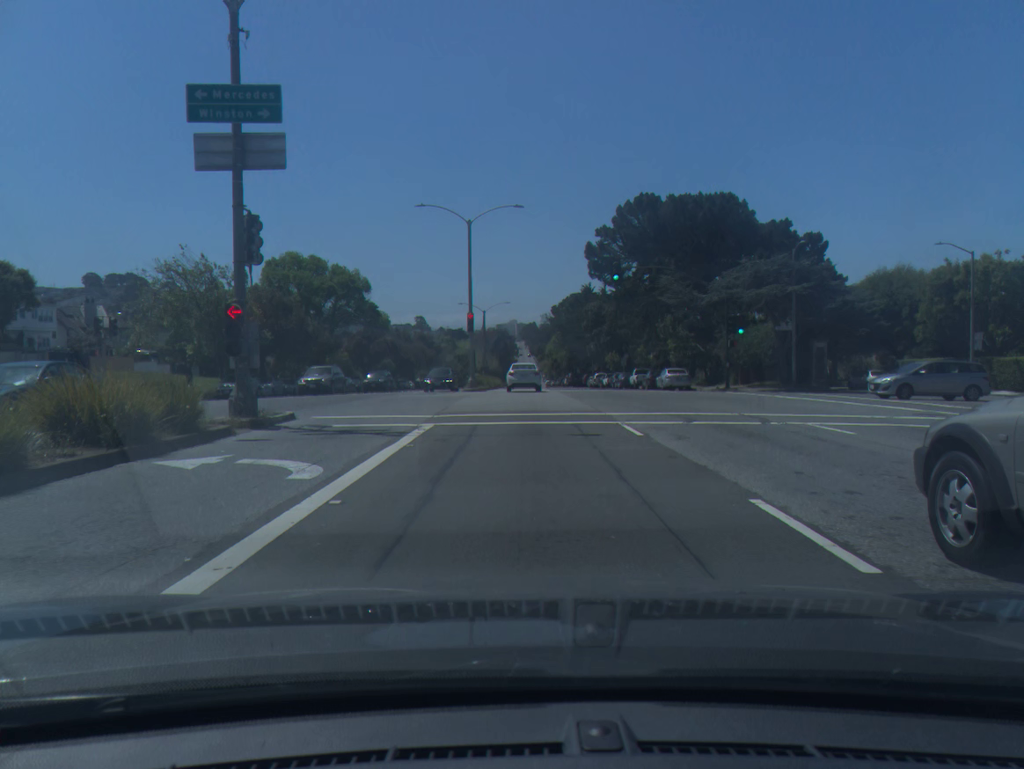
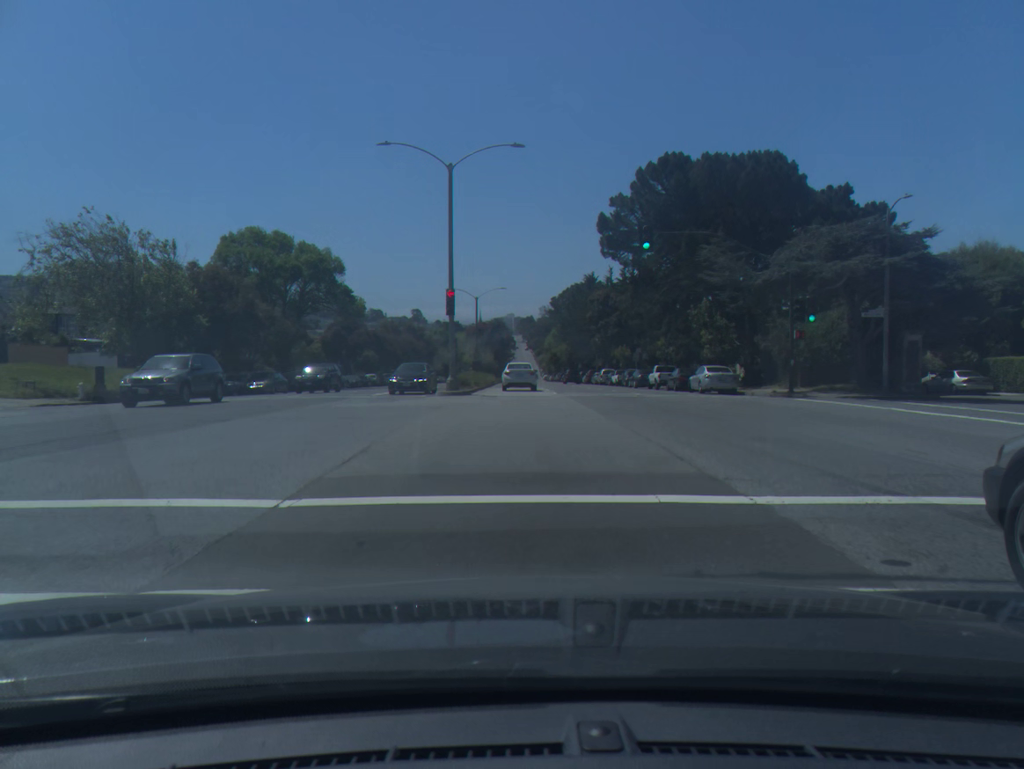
(0.0, +11.5) m; 0°
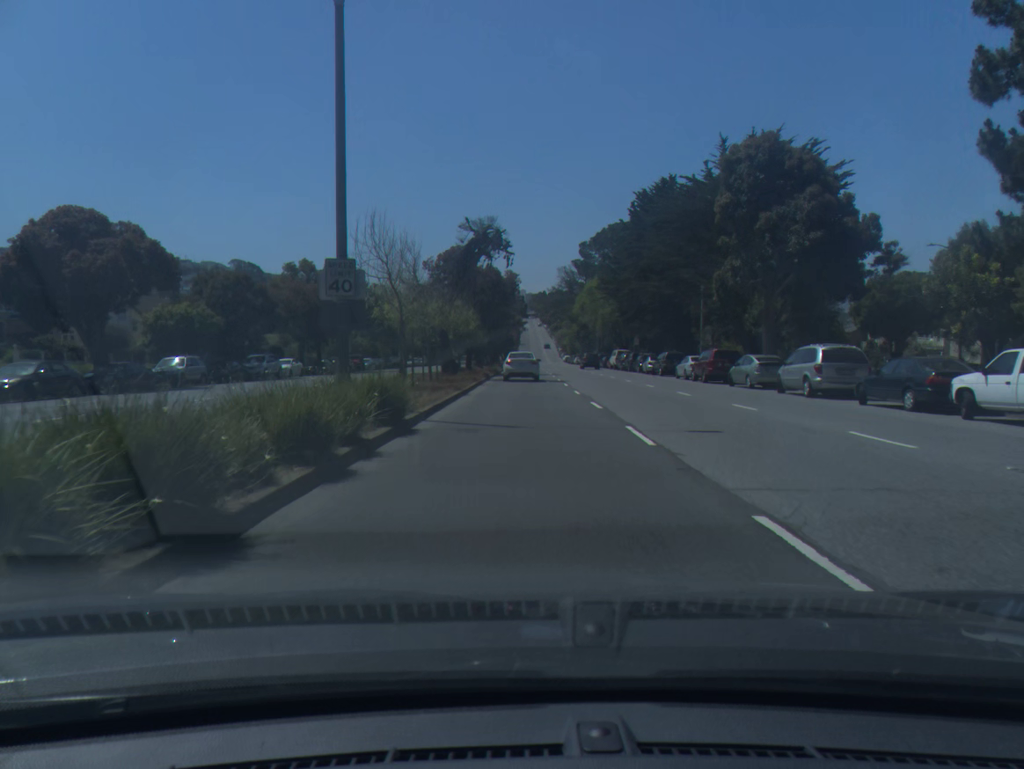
(-0.2, +60.2) m; -1°
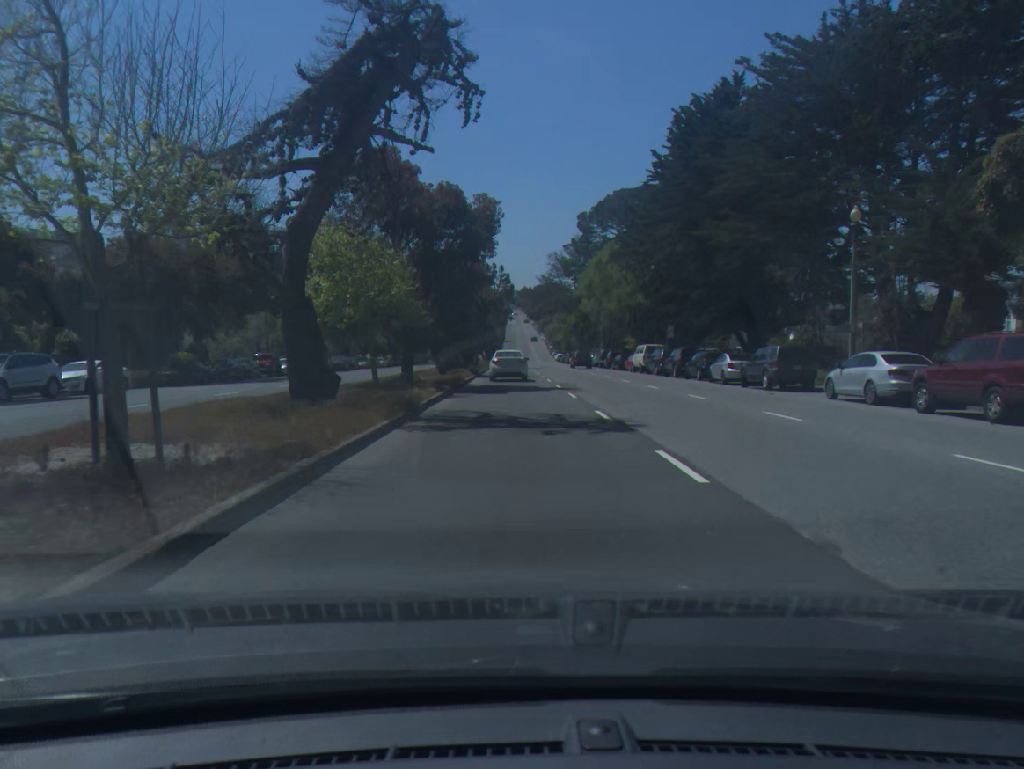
(+0.2, +25.8) m; +1°
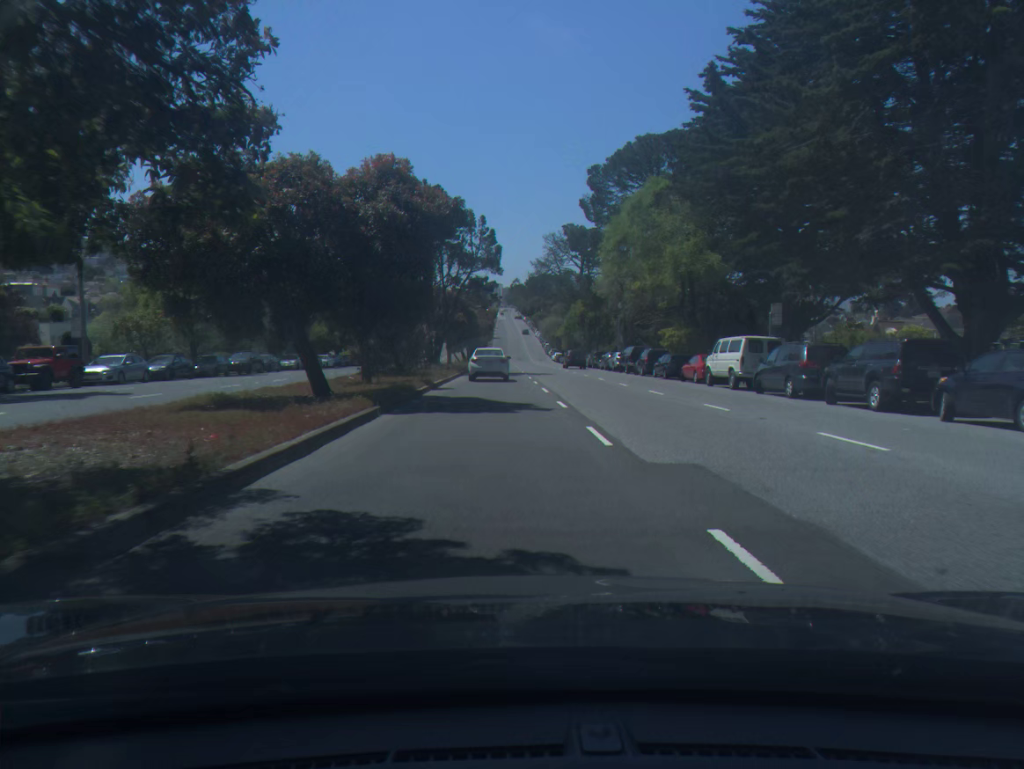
(+0.2, +26.3) m; +1°
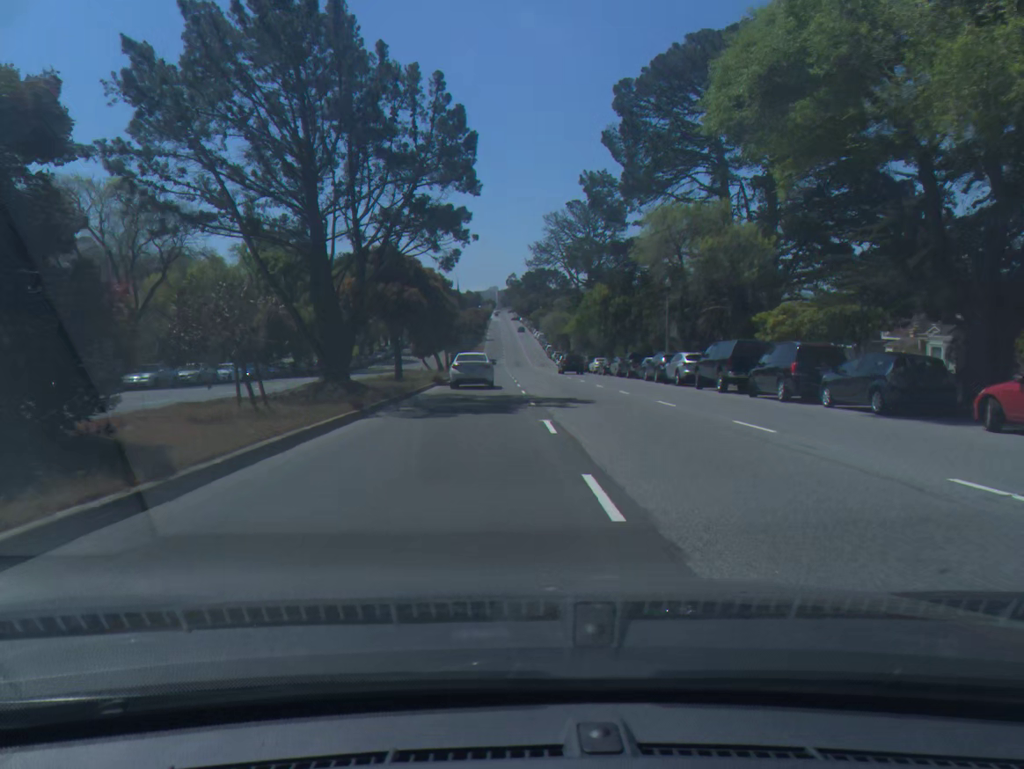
(+0.1, +26.4) m; 0°
